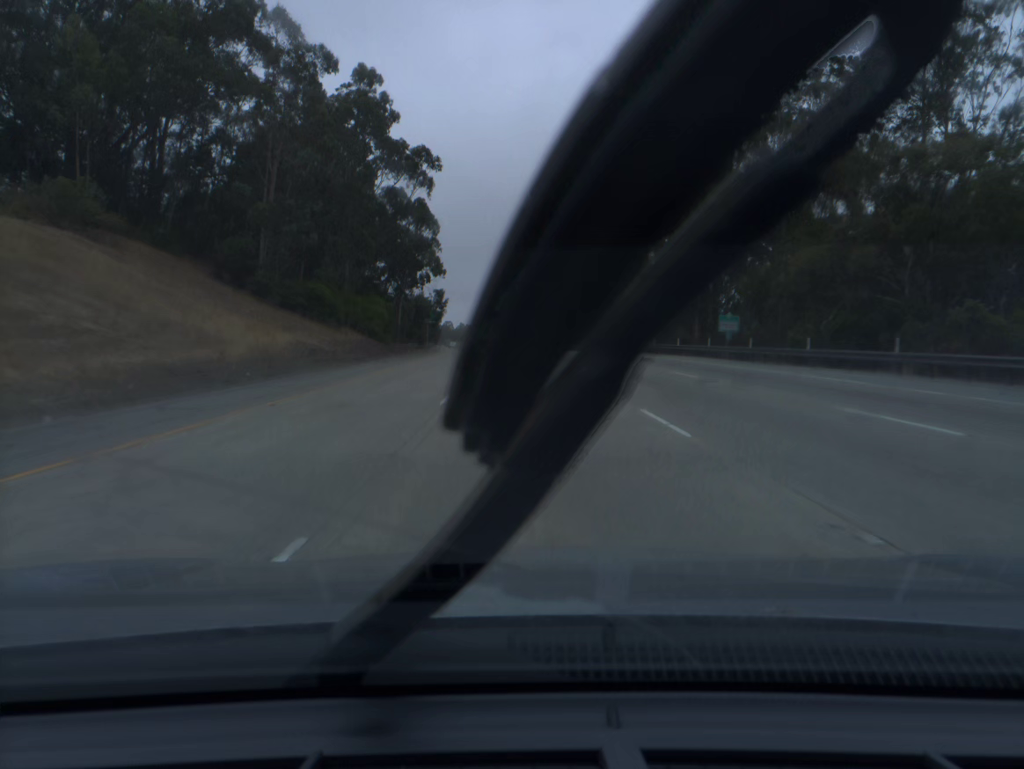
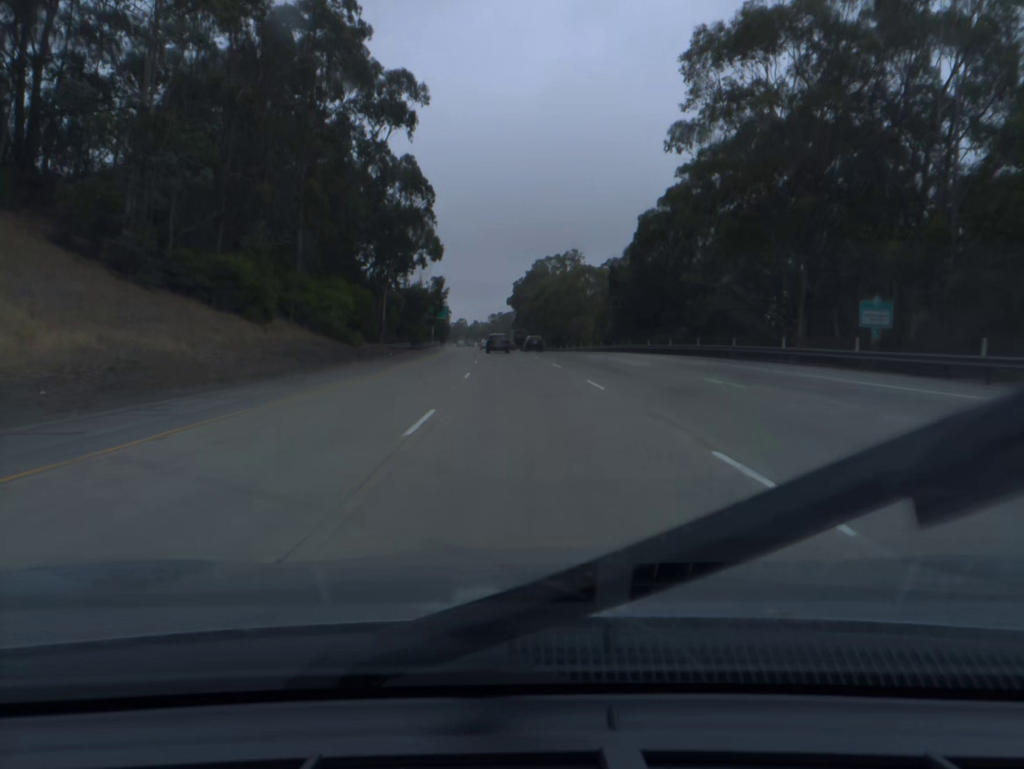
(-0.2, +19.6) m; -1°
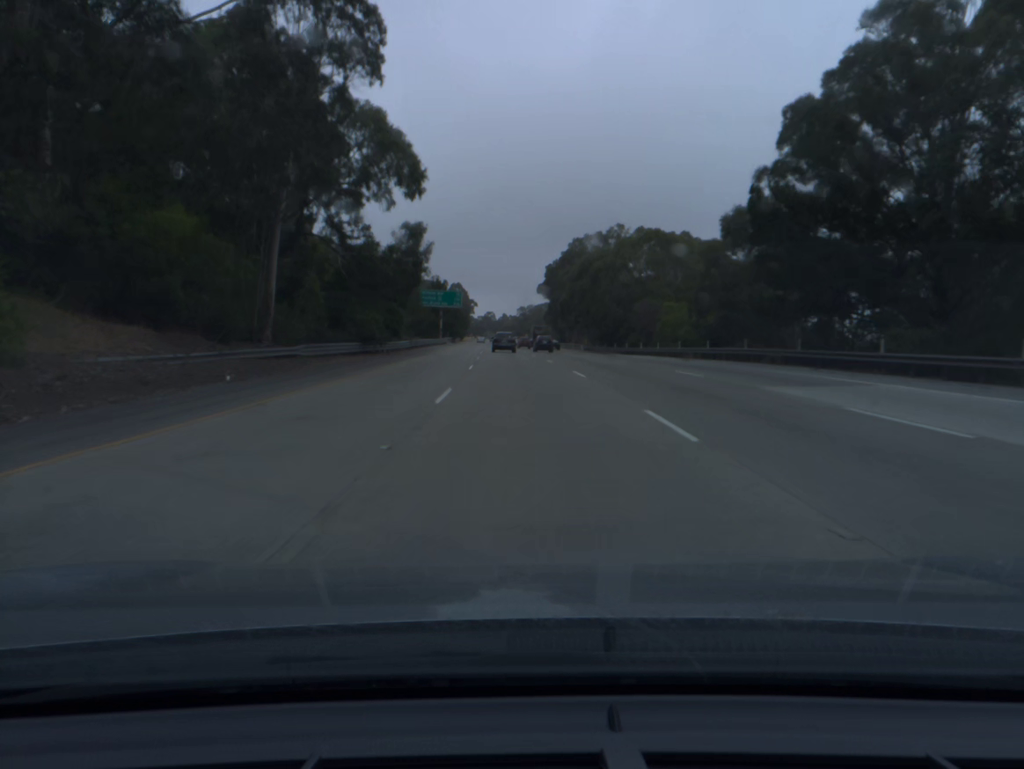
(-0.7, +39.2) m; -2°
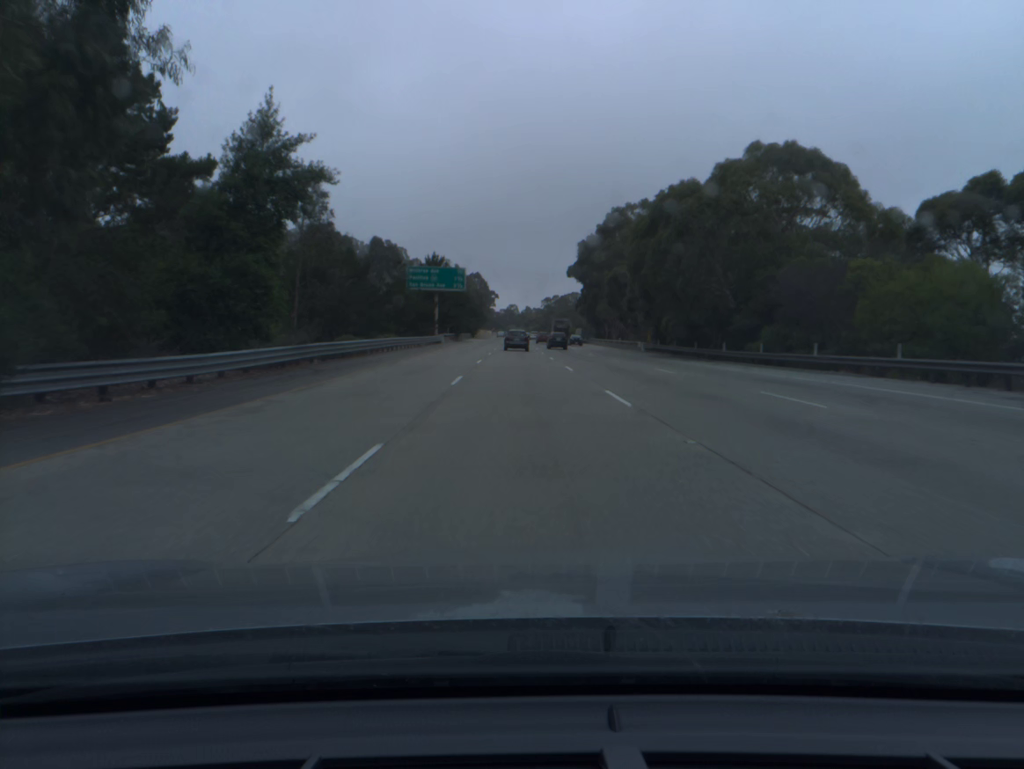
(-0.6, +38.8) m; -2°
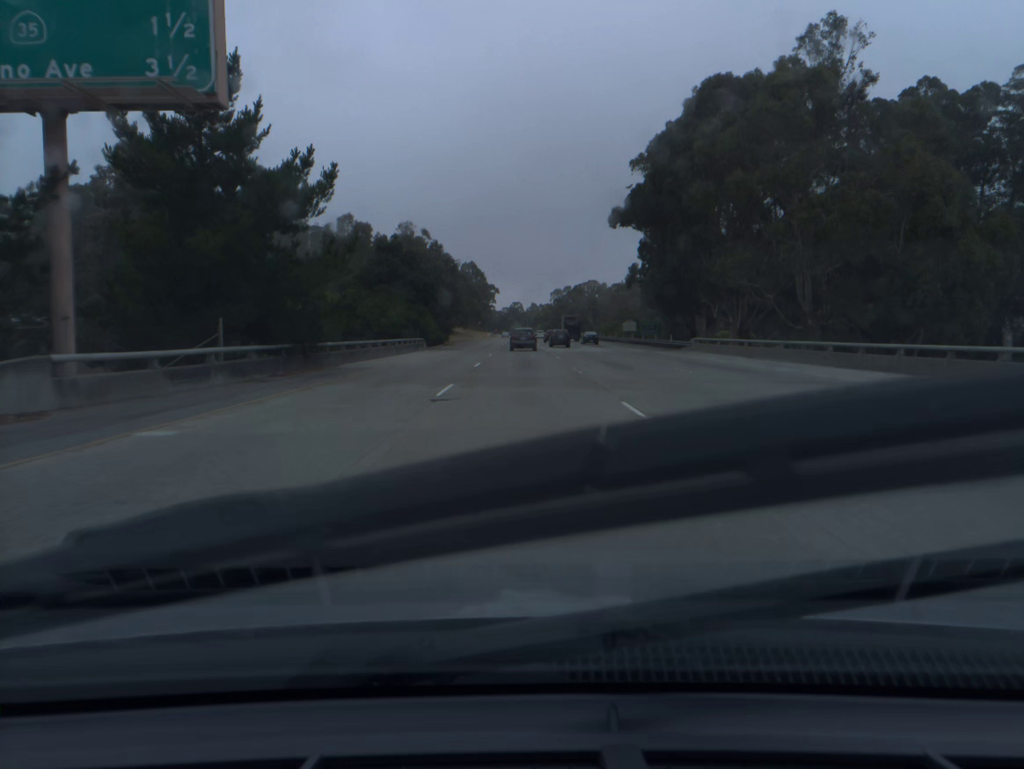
(-0.6, +76.5) m; 0°
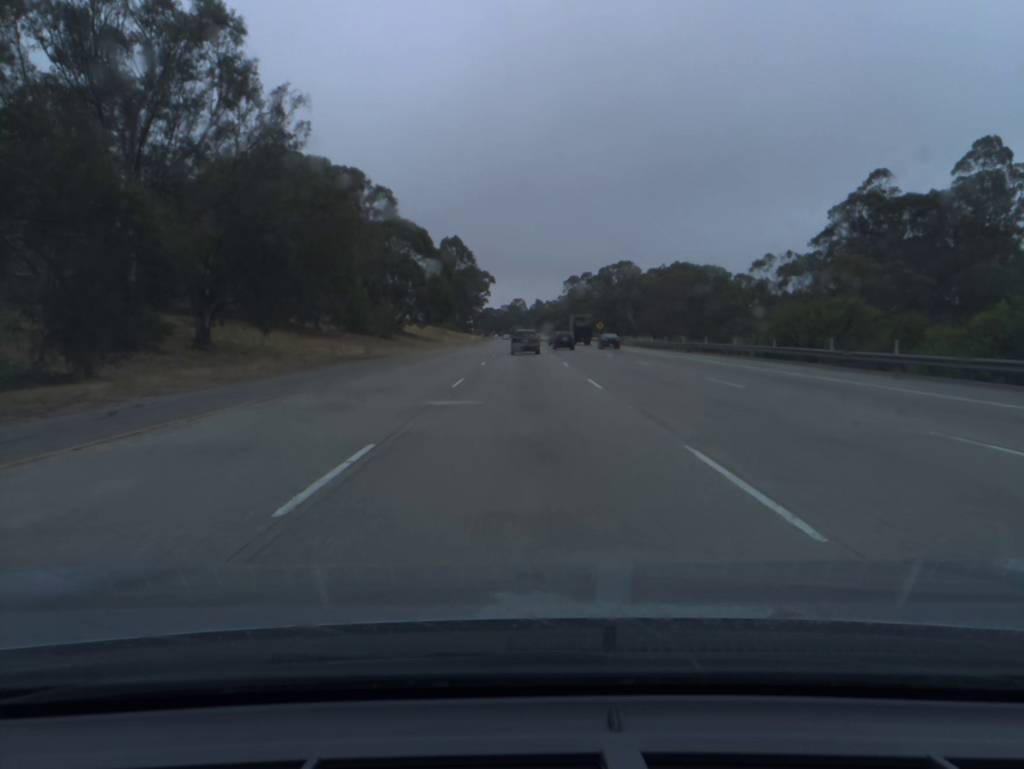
(-0.1, +92.3) m; 0°
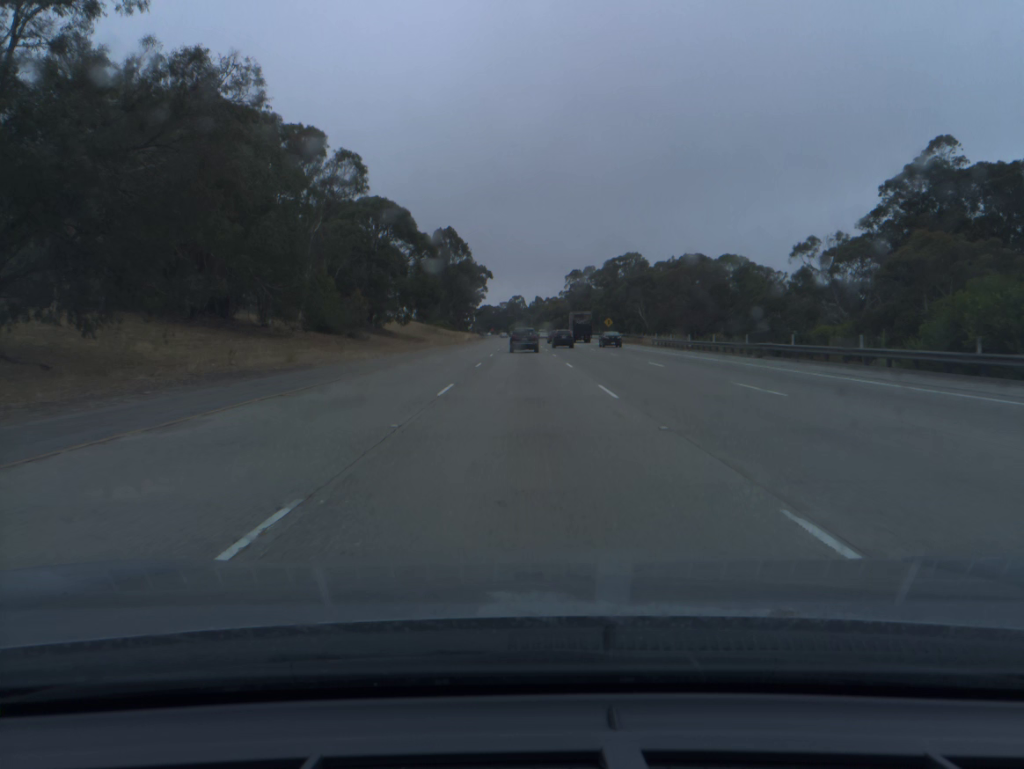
(0.0, +18.2) m; 0°
